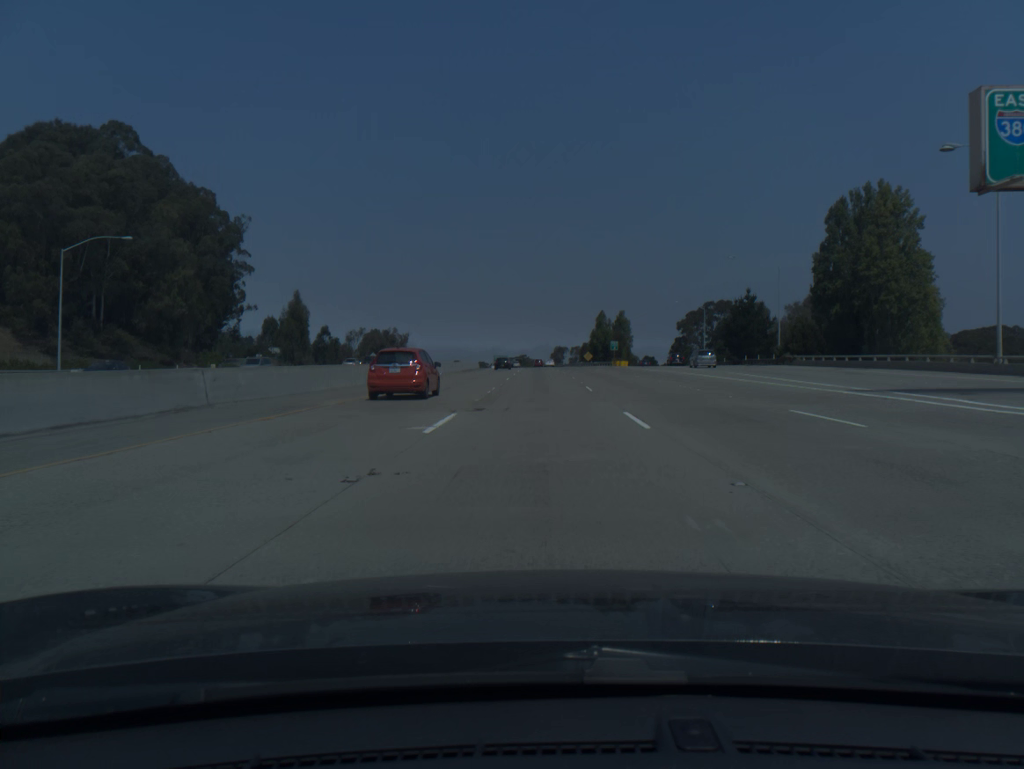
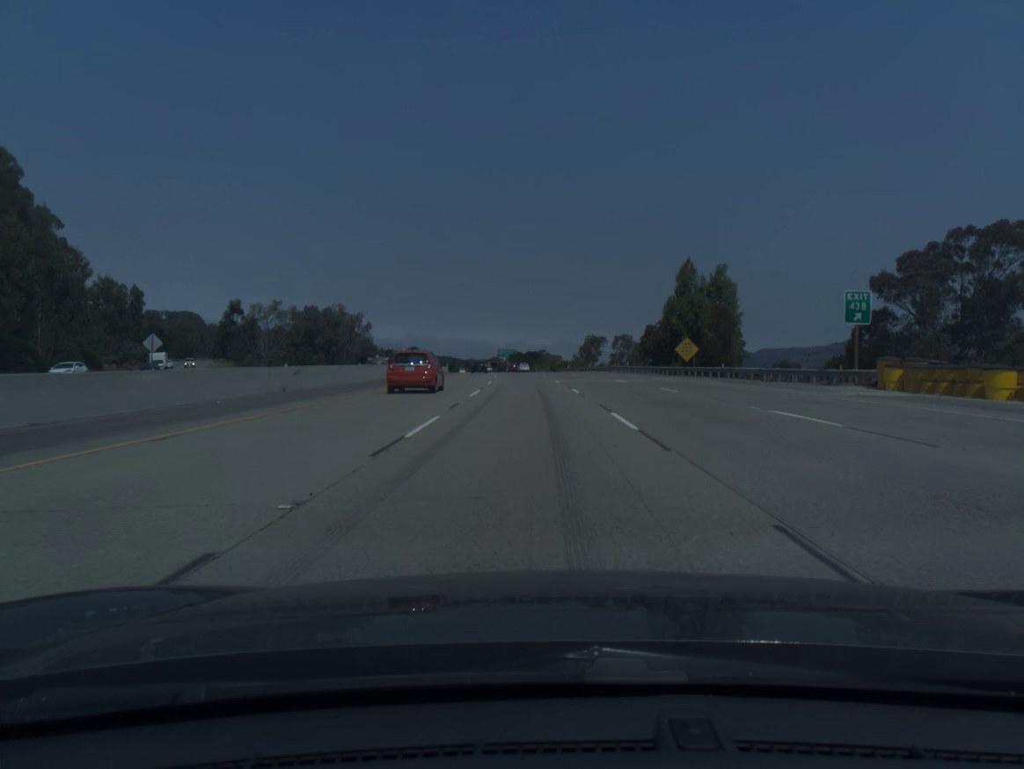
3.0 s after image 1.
(-0.4, +102.6) m; -1°
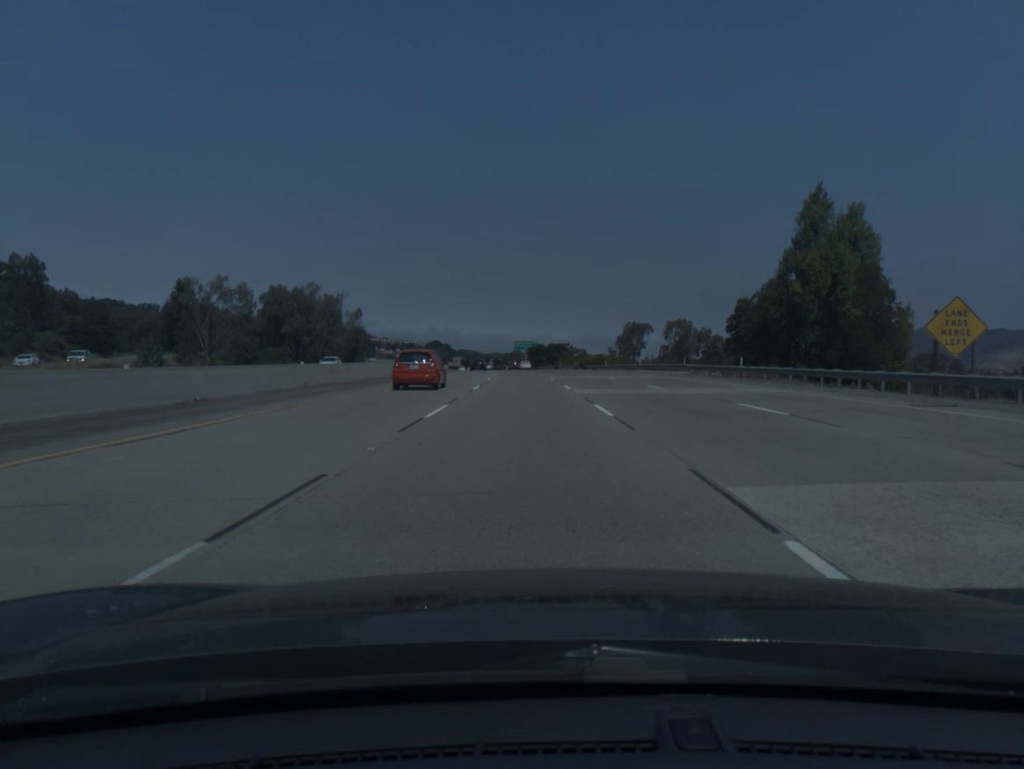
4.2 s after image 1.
(-0.6, +41.0) m; -2°
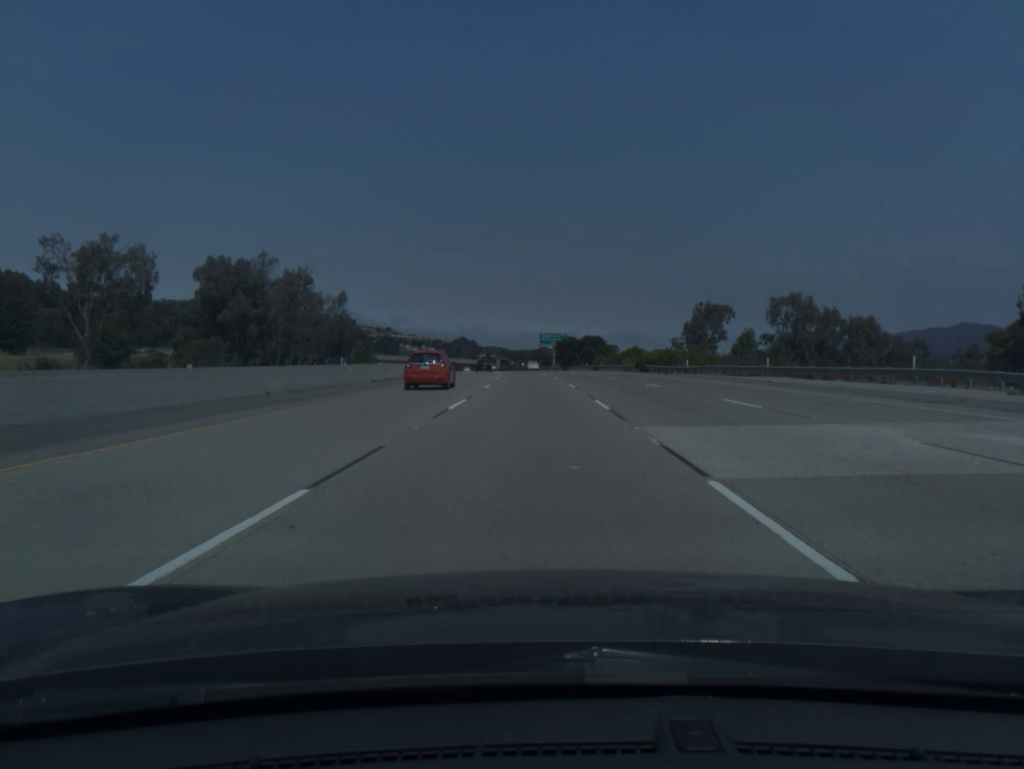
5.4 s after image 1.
(-0.7, +41.1) m; -2°
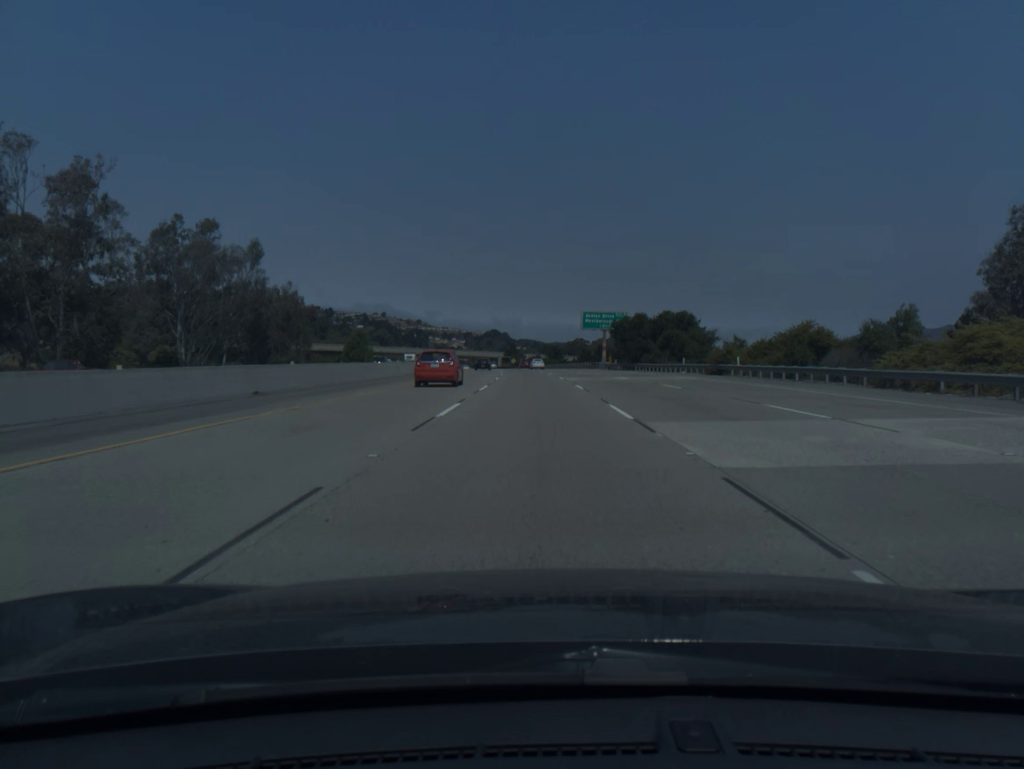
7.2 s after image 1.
(-1.3, +61.9) m; -2°
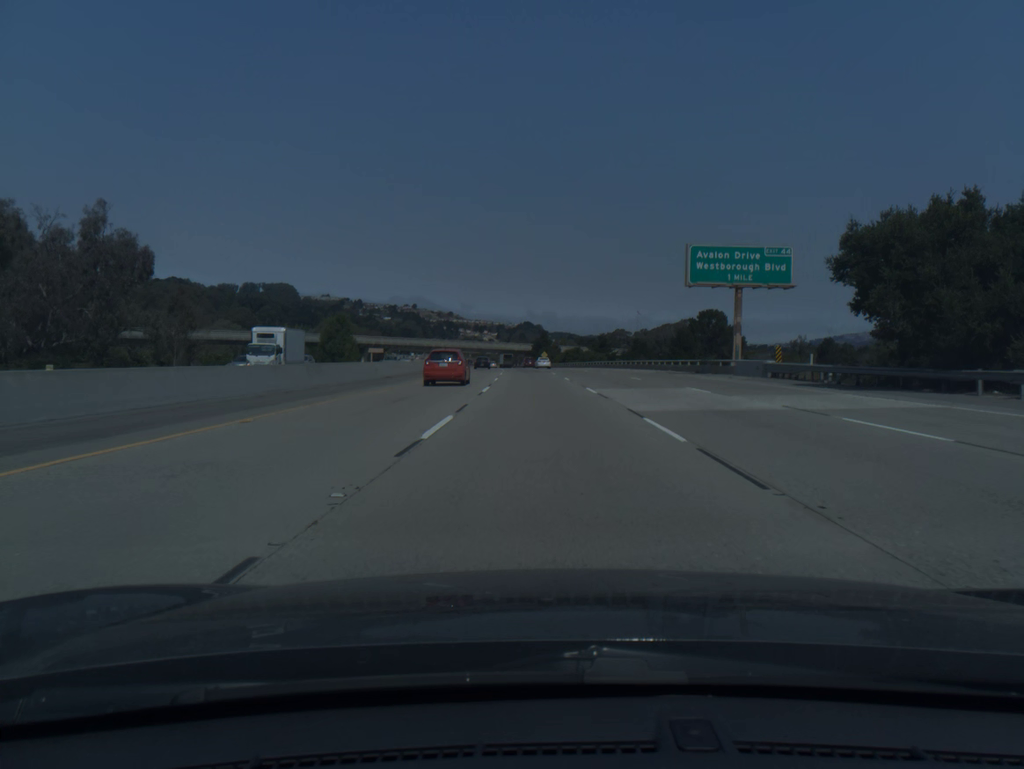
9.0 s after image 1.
(-1.4, +62.0) m; -2°
